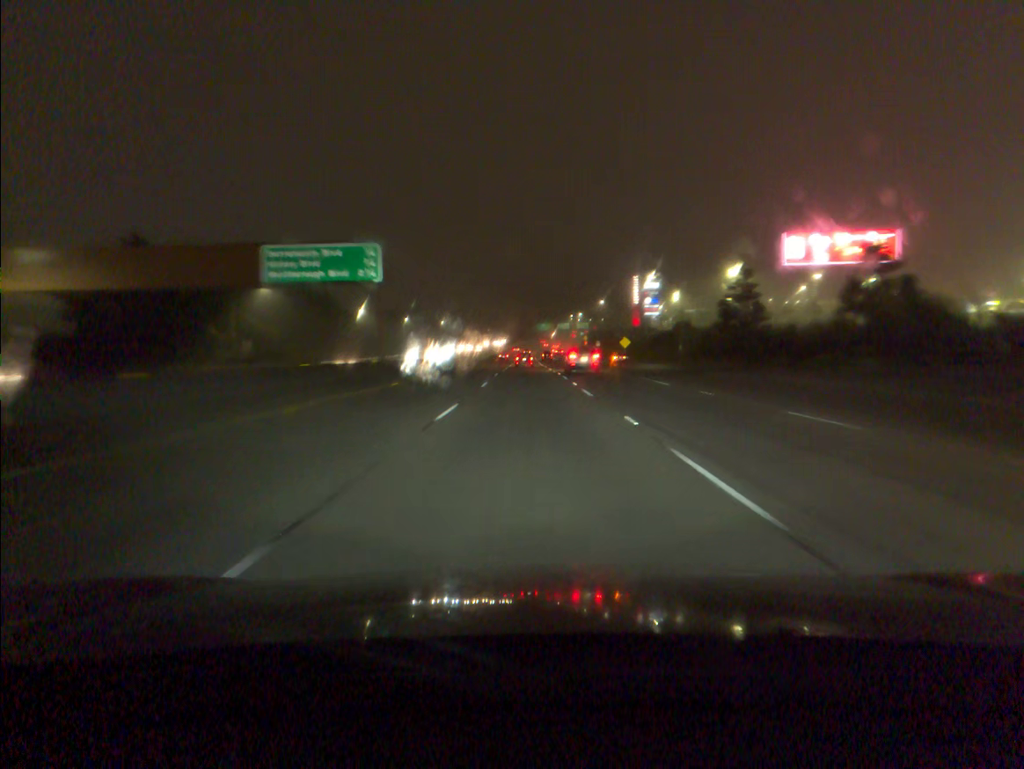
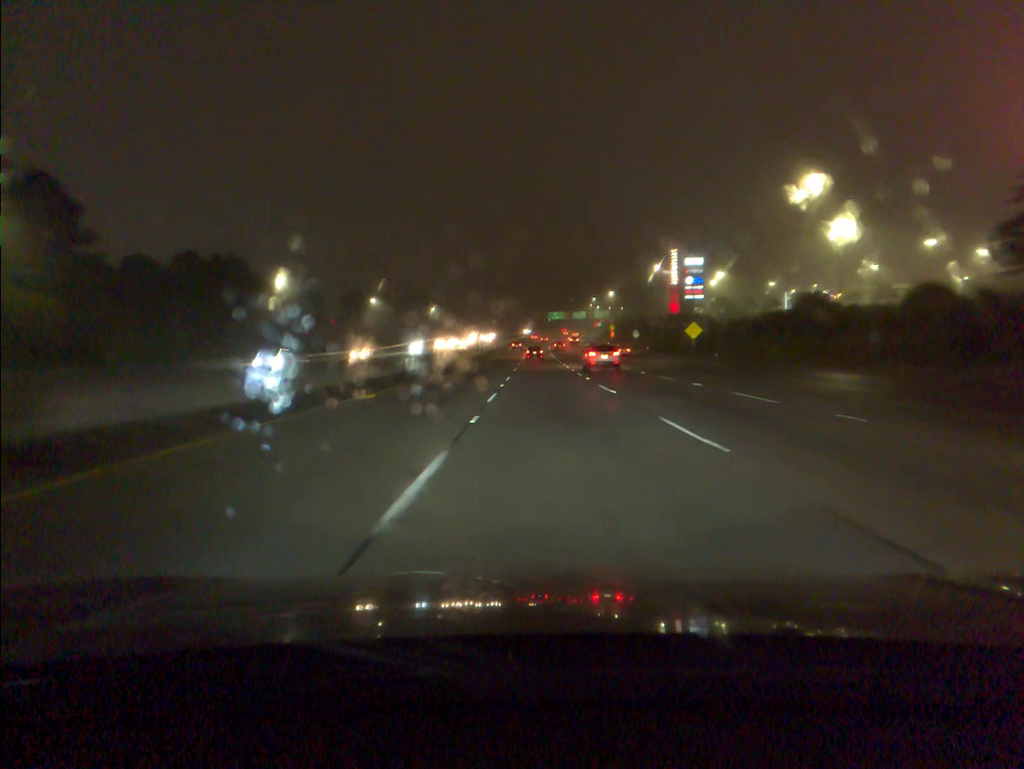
(-0.4, +53.3) m; -1°
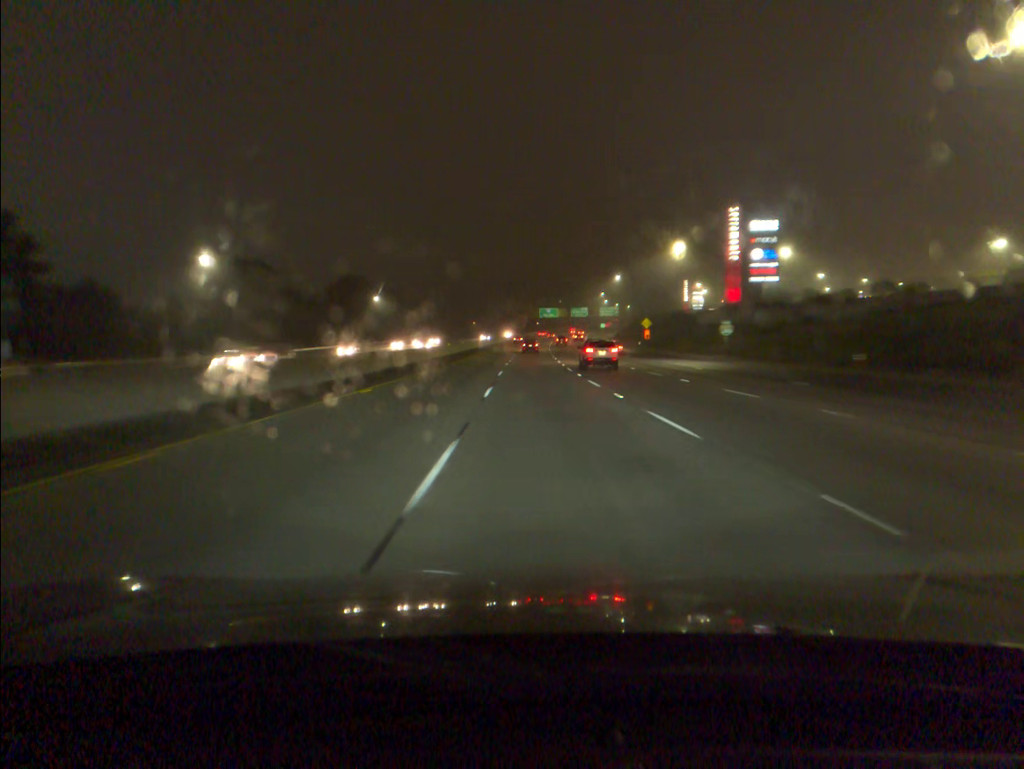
(+0.7, +72.5) m; +1°
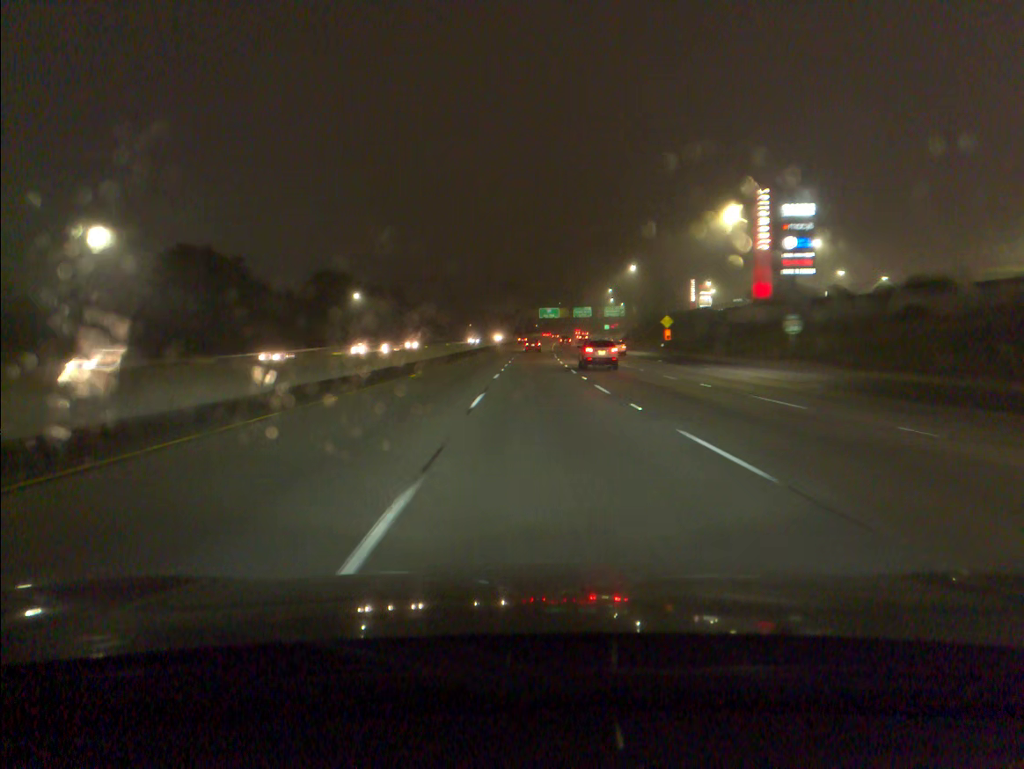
(0.0, +18.3) m; 0°
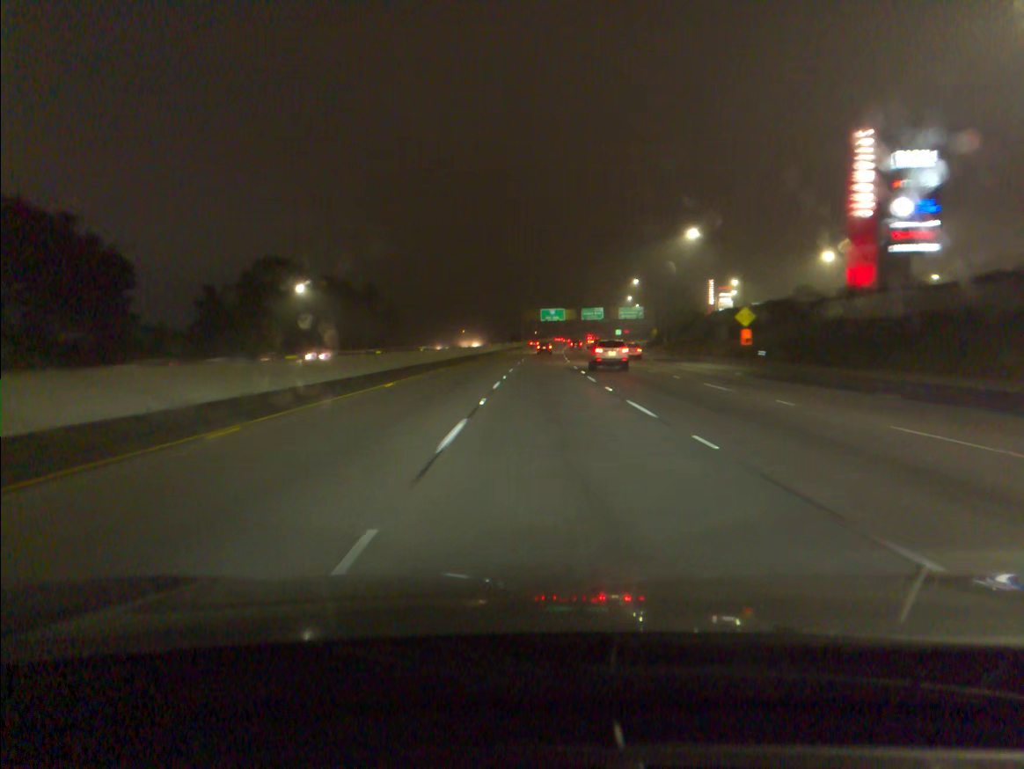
(0.0, +36.7) m; 0°
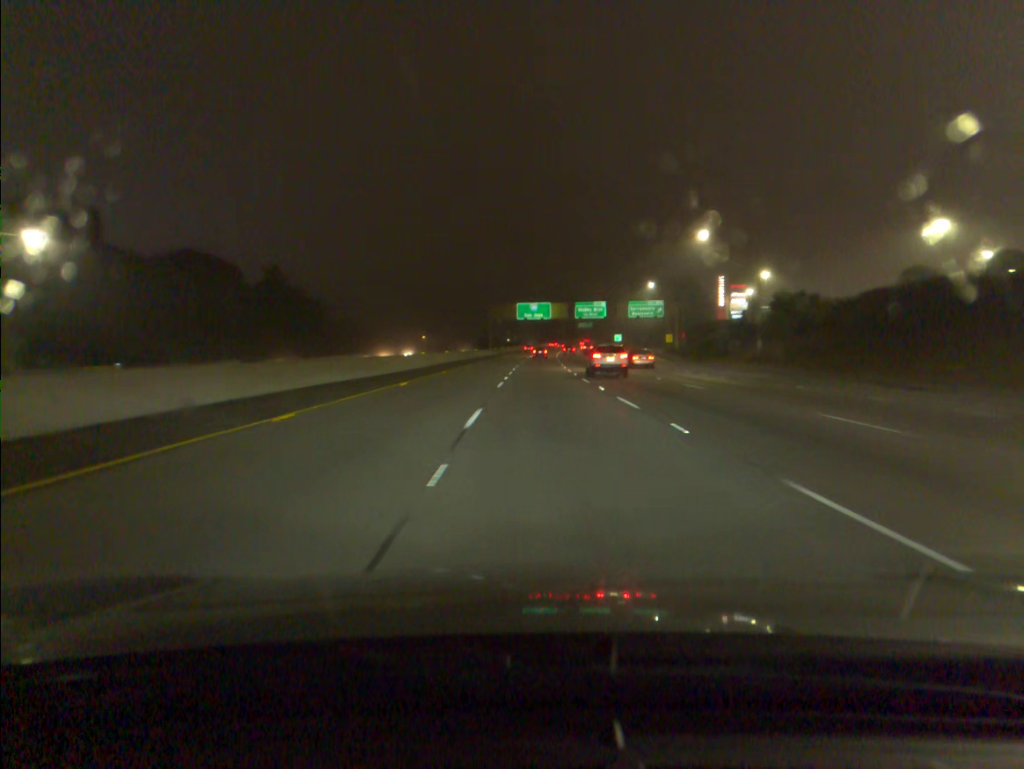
(+0.6, +55.4) m; +2°
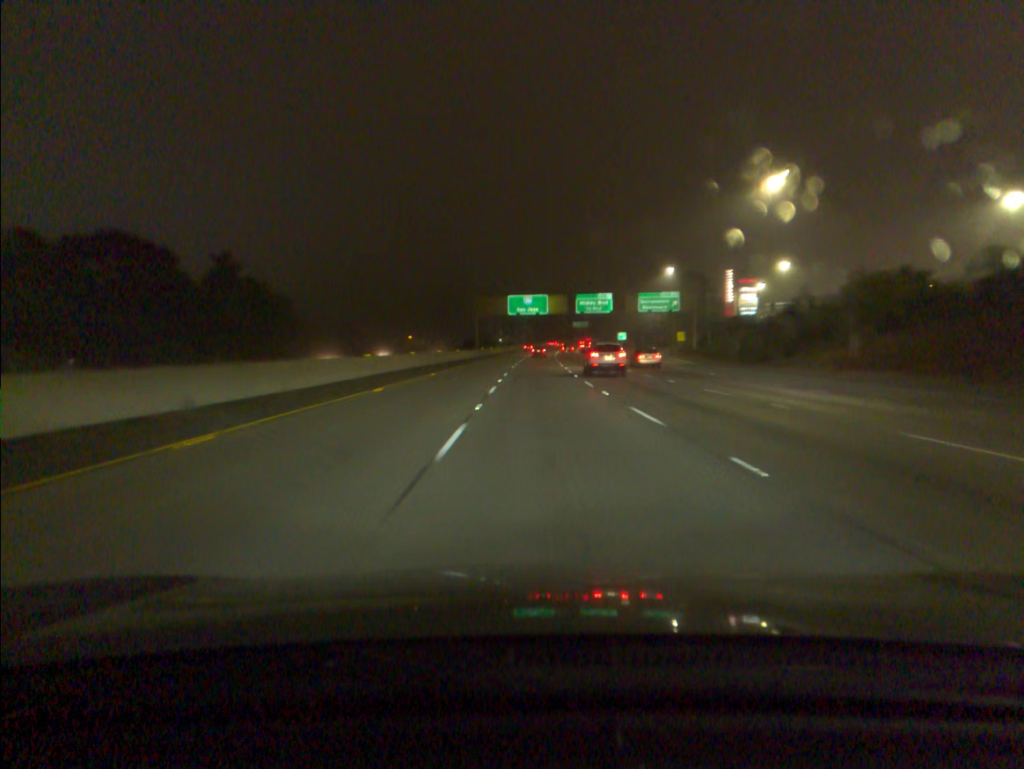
(+0.1, +18.6) m; +1°
